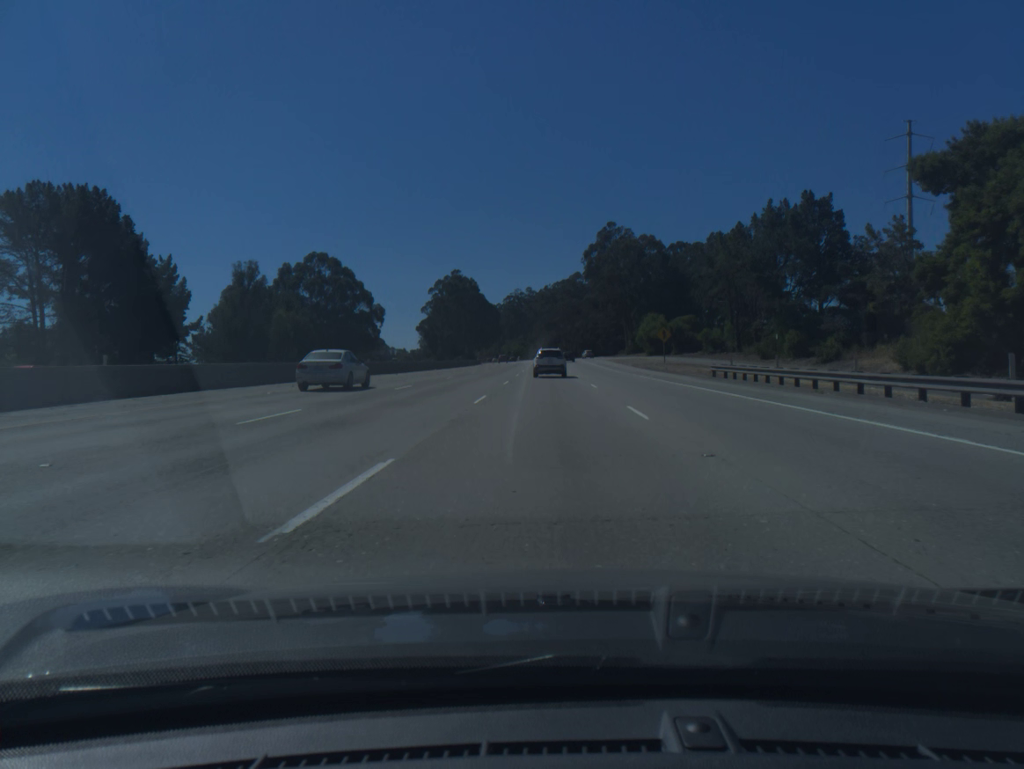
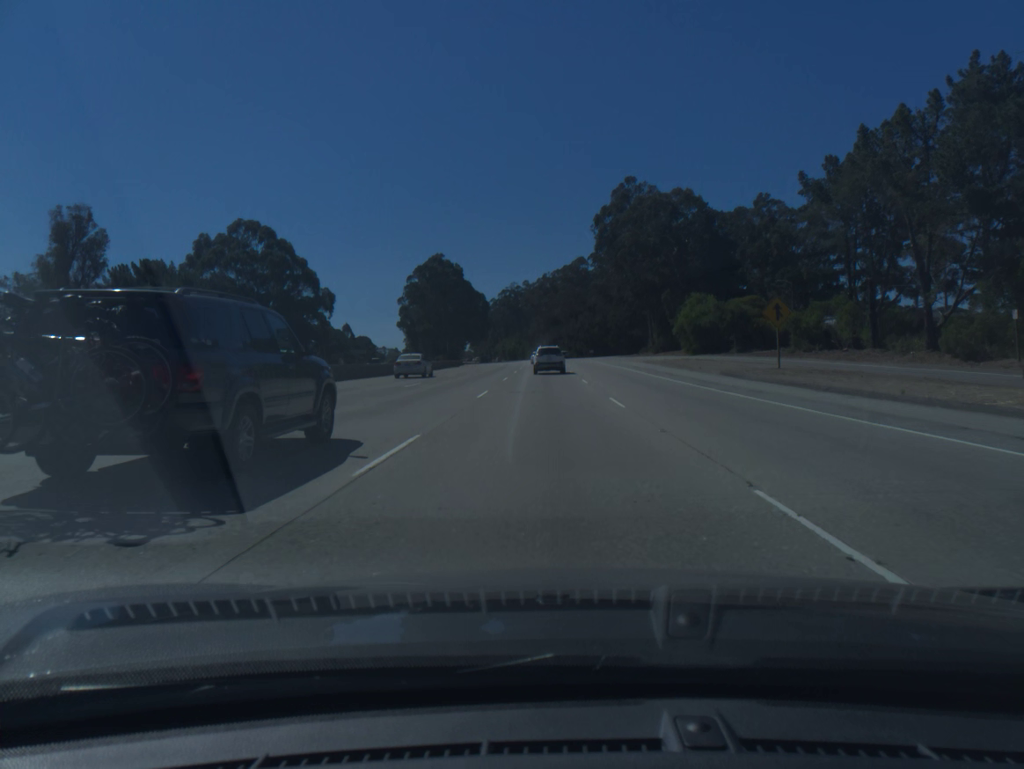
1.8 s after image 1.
(+0.1, +40.7) m; 0°
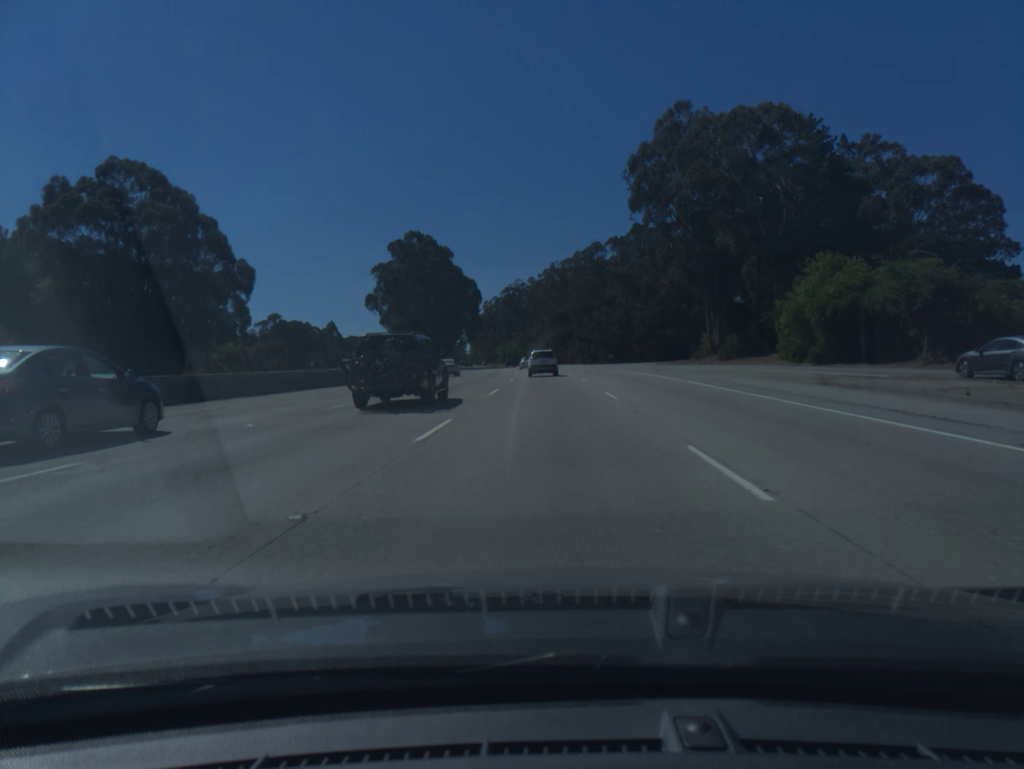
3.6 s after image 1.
(-0.1, +40.6) m; 0°
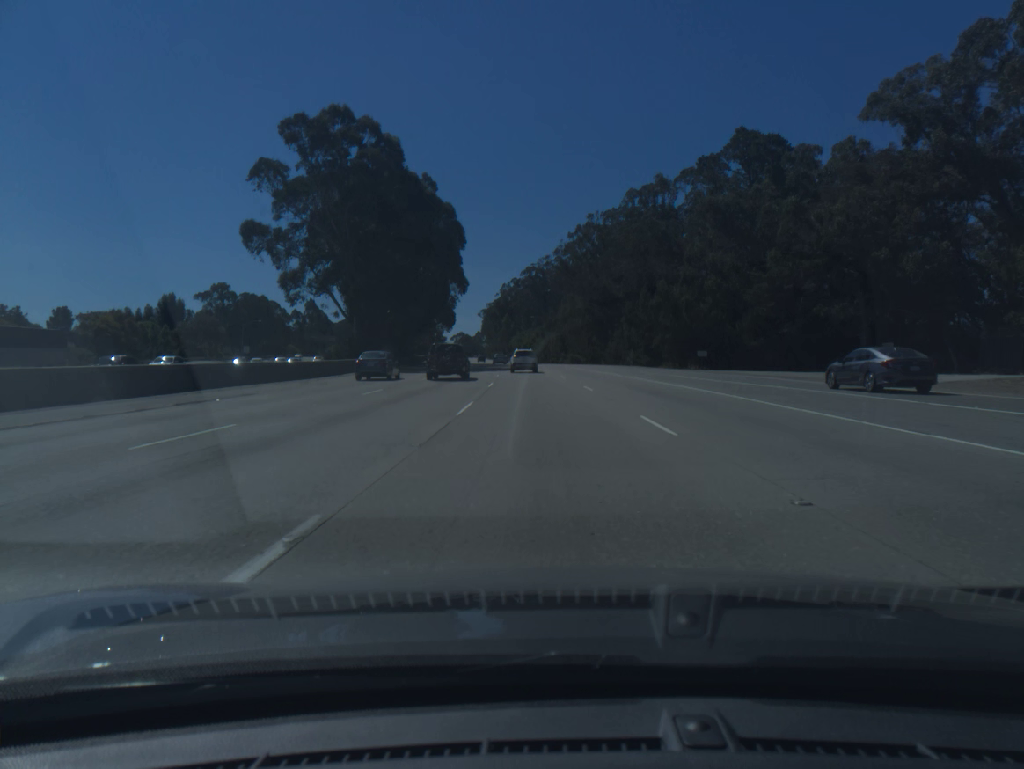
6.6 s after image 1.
(-0.7, +68.3) m; -2°
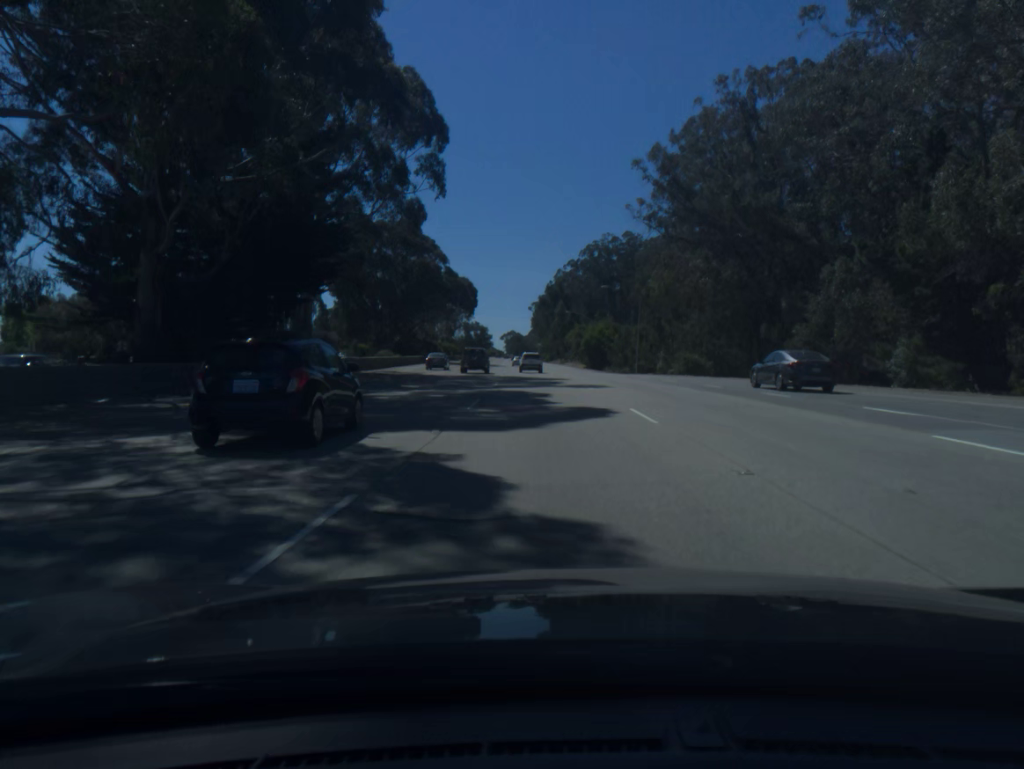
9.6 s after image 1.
(-2.5, +71.3) m; -4°
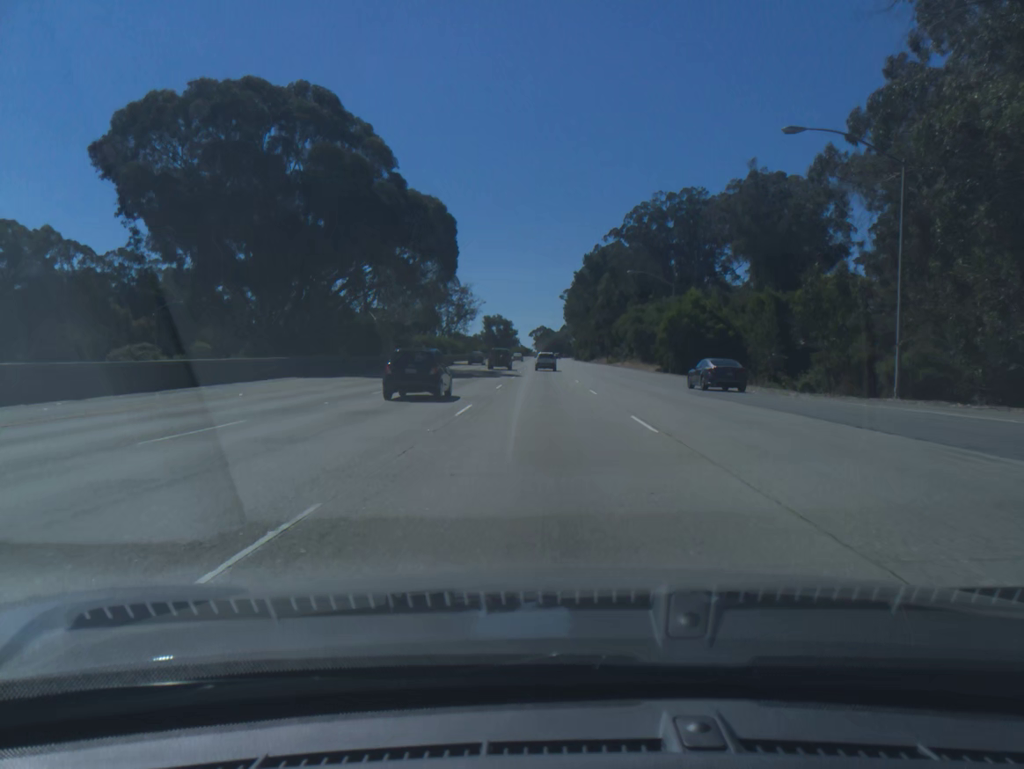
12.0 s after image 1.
(-1.3, +59.6) m; -2°
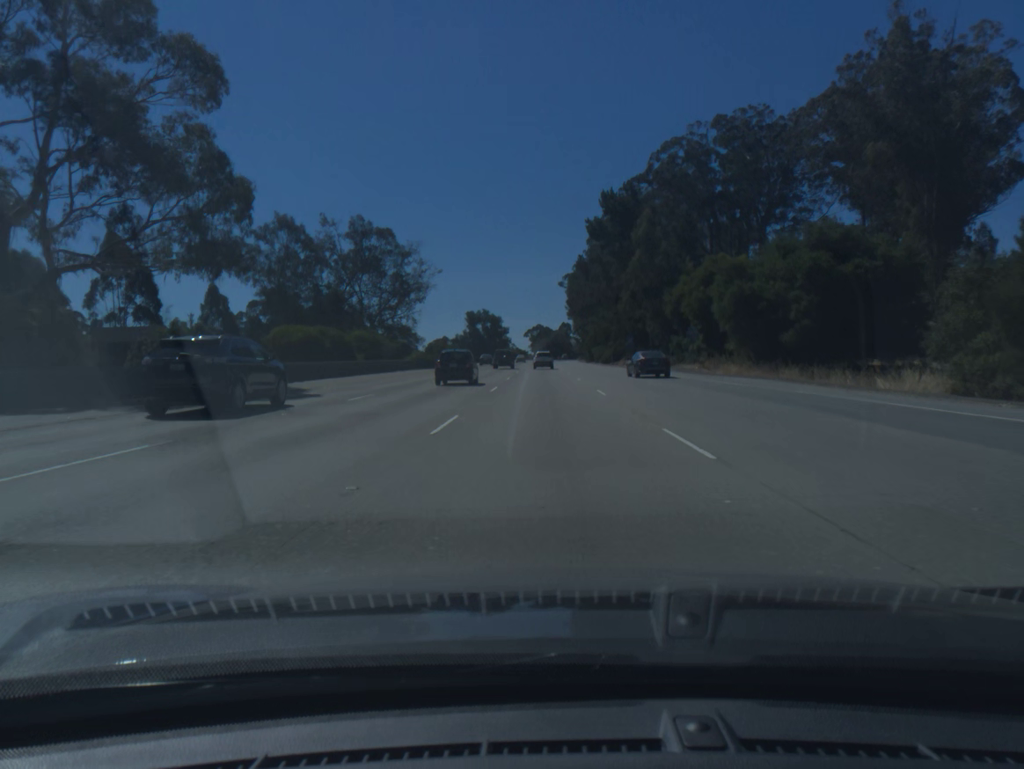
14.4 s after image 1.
(-0.3, +62.1) m; 0°
